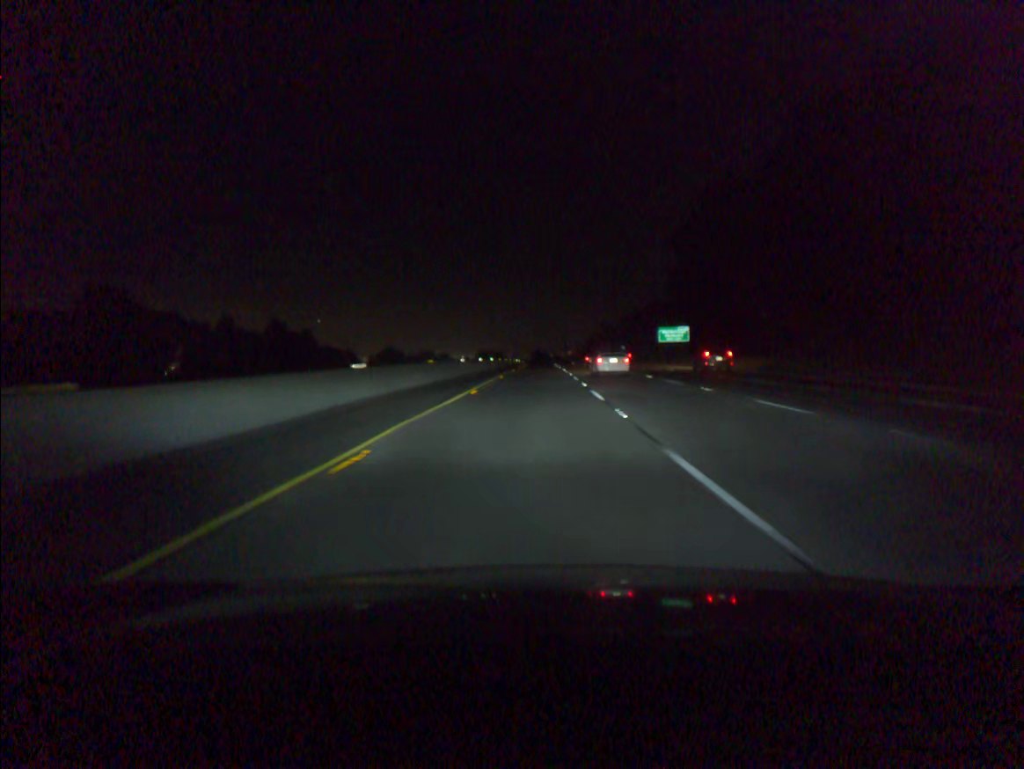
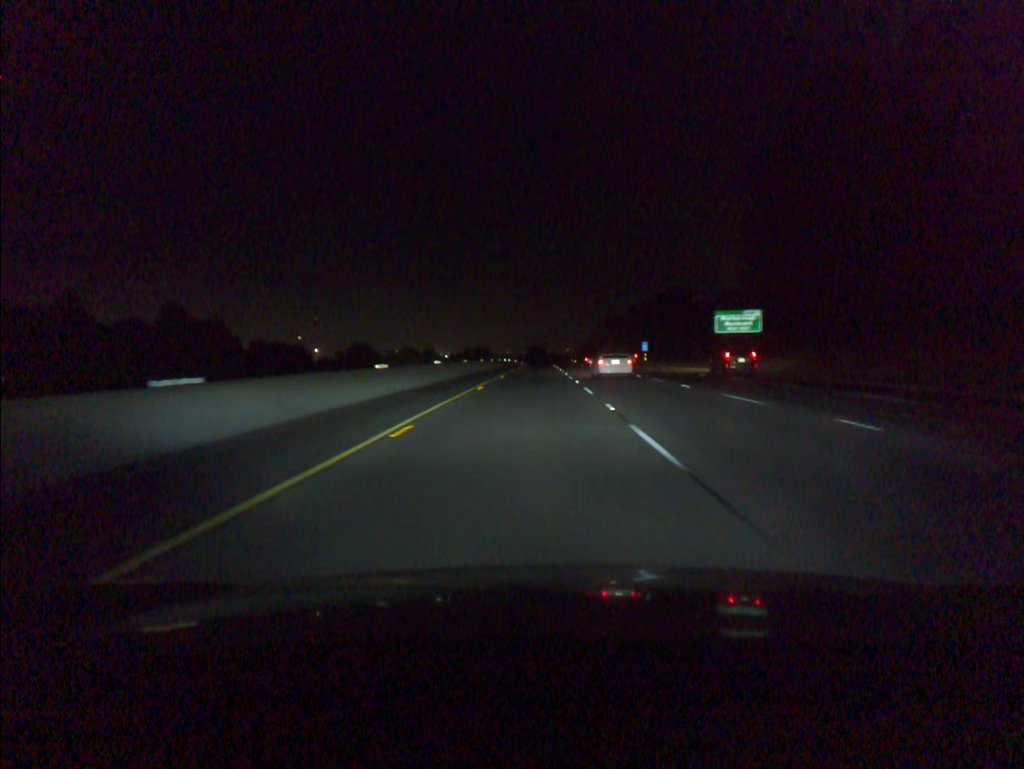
(+0.1, +40.7) m; 0°
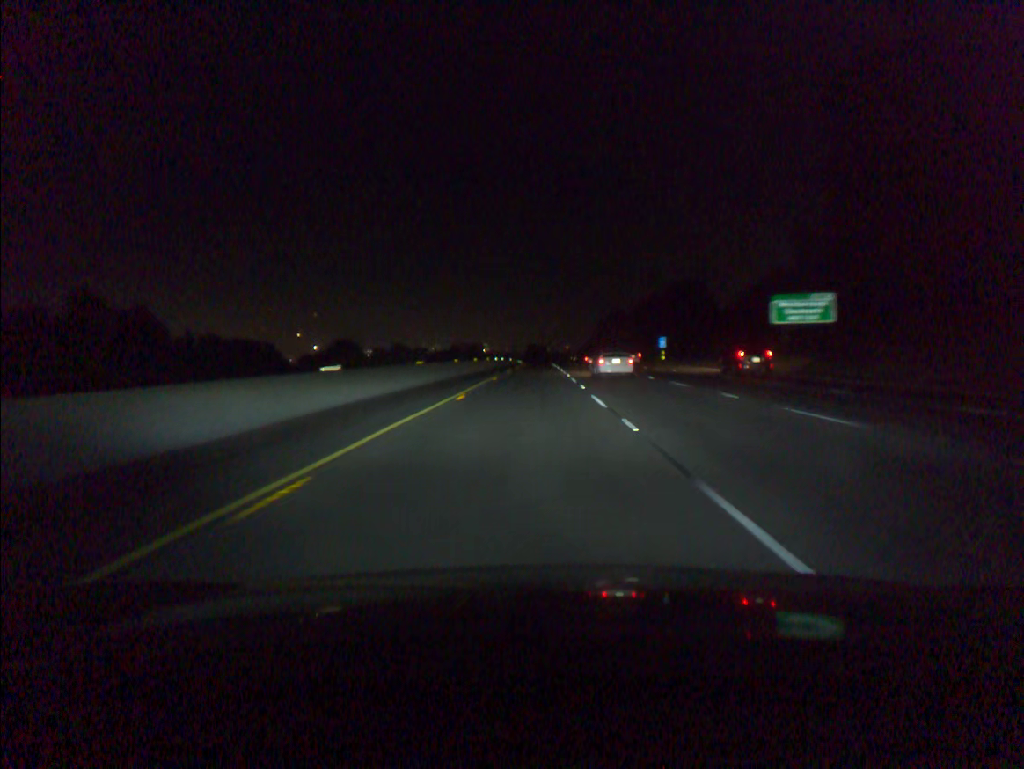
(0.0, +20.3) m; 0°
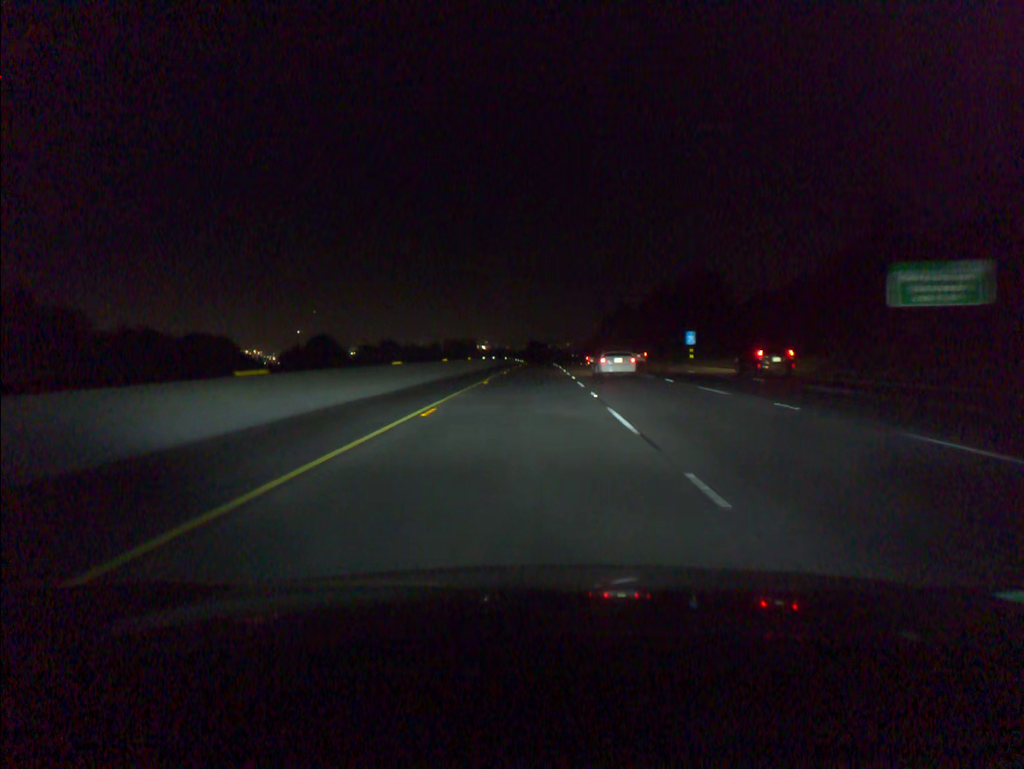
(0.0, +20.3) m; 0°
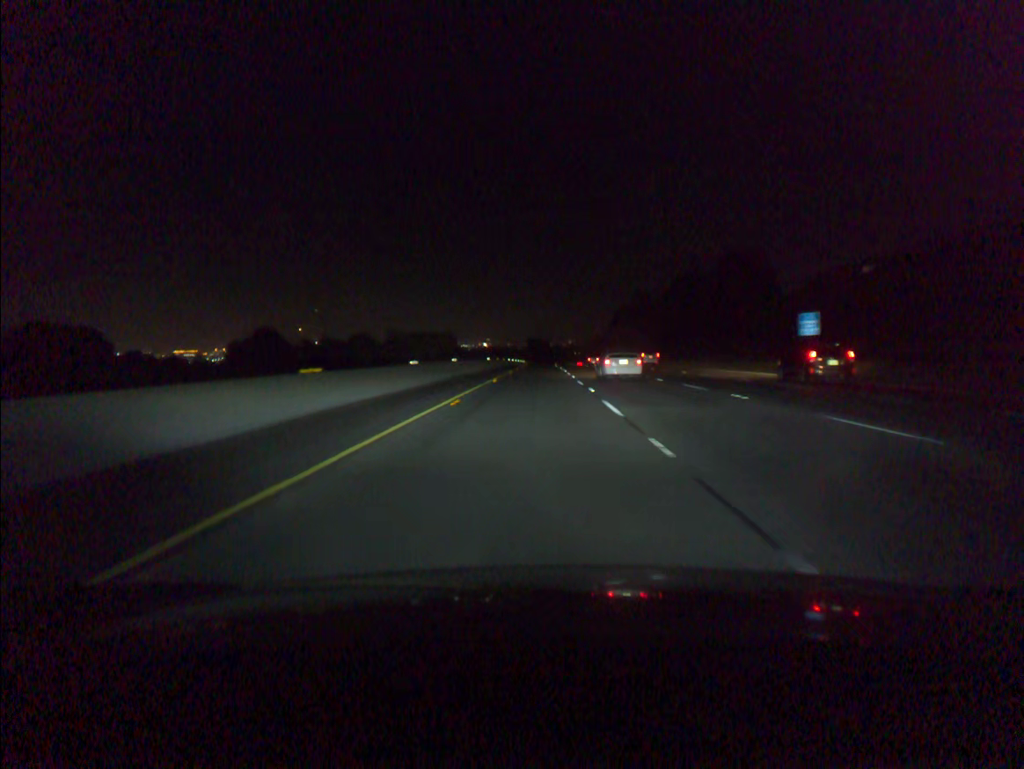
(0.0, +40.6) m; 0°
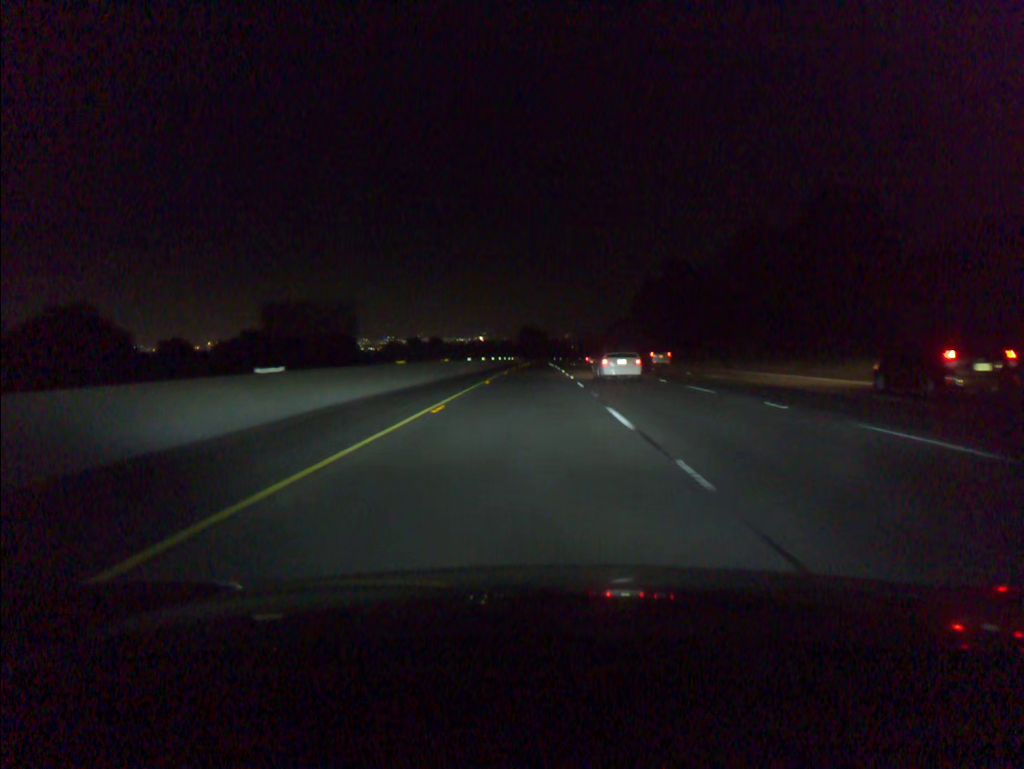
(+0.1, +60.8) m; 0°
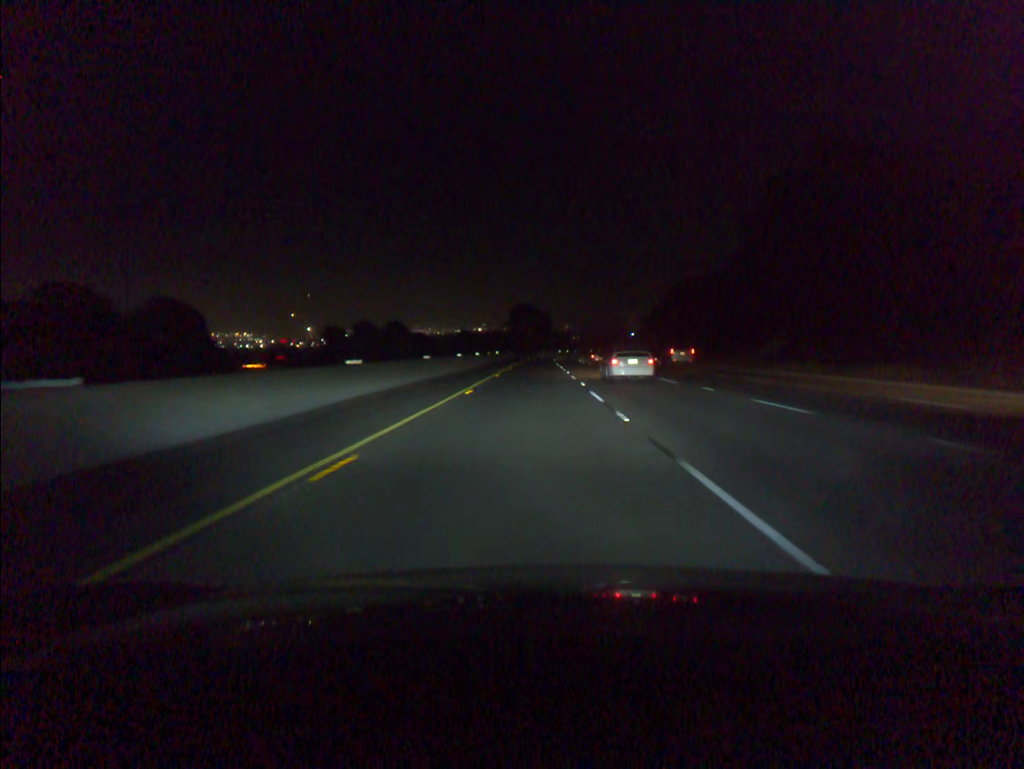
(-0.4, +81.1) m; 0°
